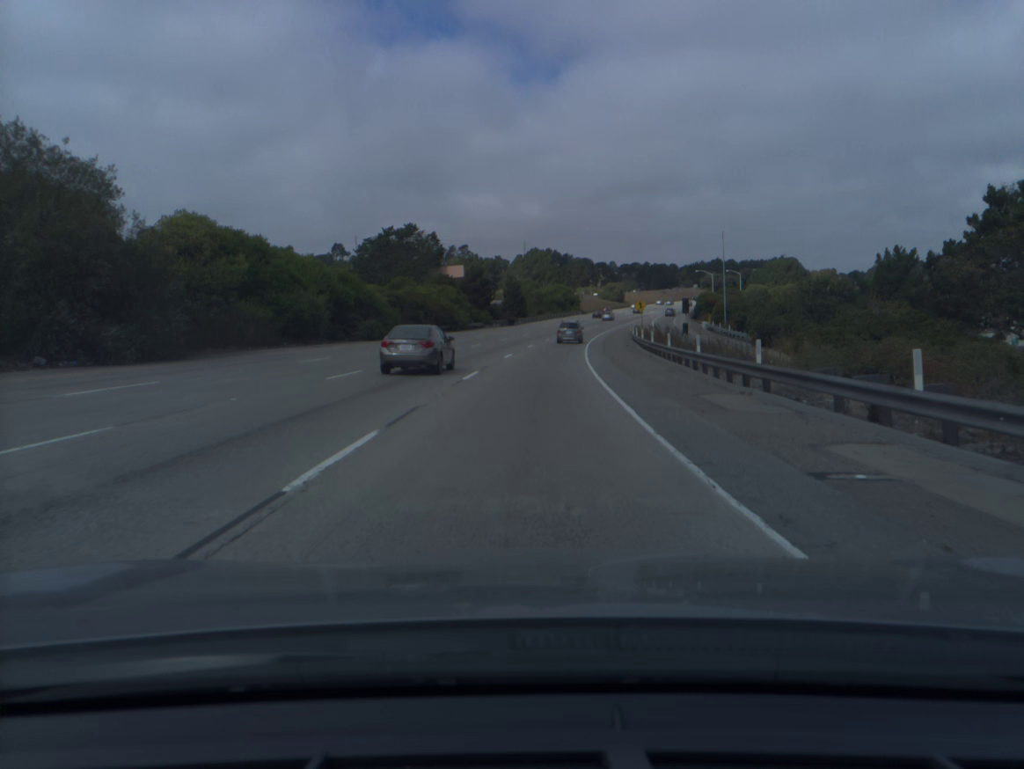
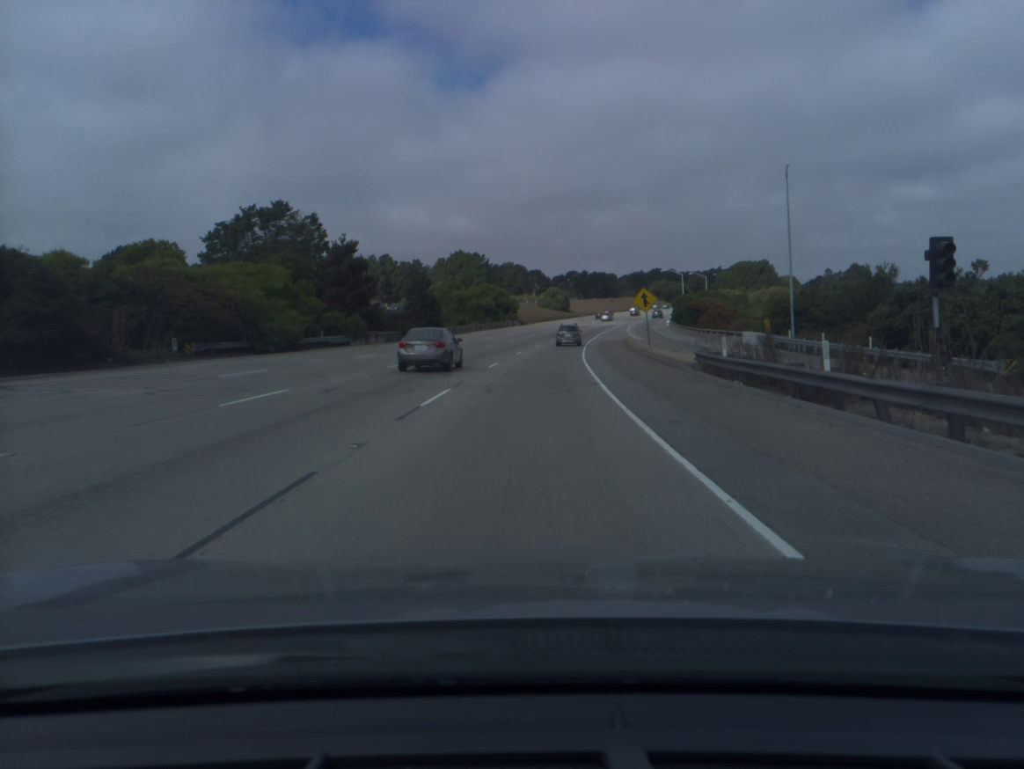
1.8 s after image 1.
(+2.2, +50.0) m; +5°
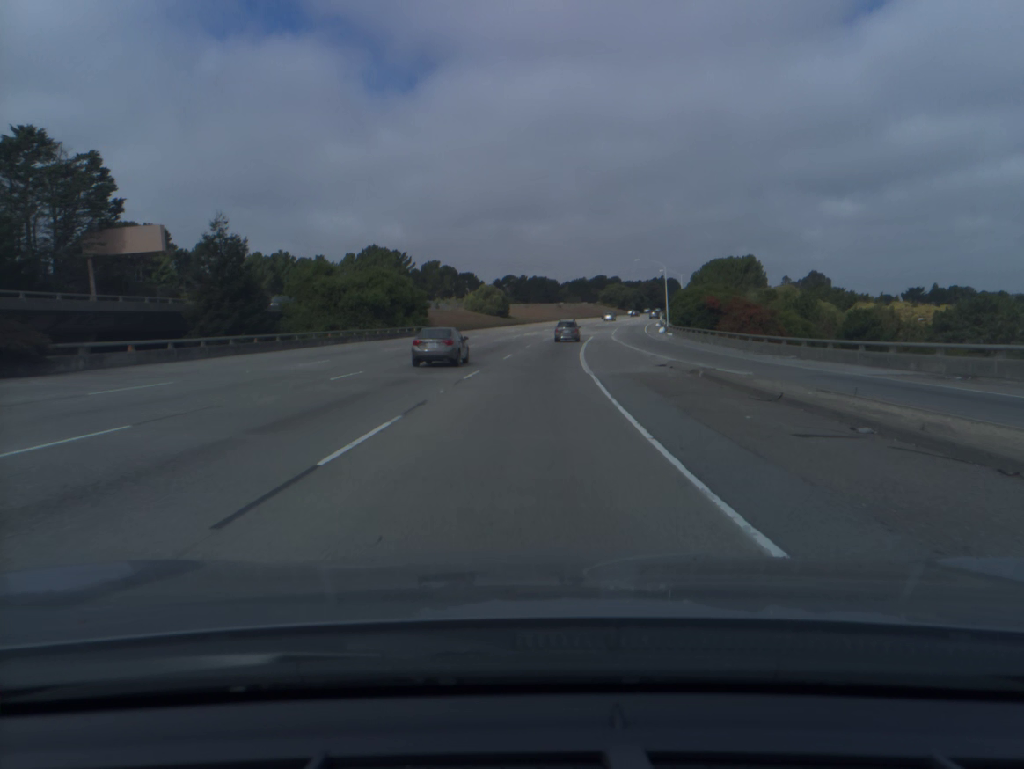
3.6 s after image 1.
(+2.0, +49.9) m; +5°
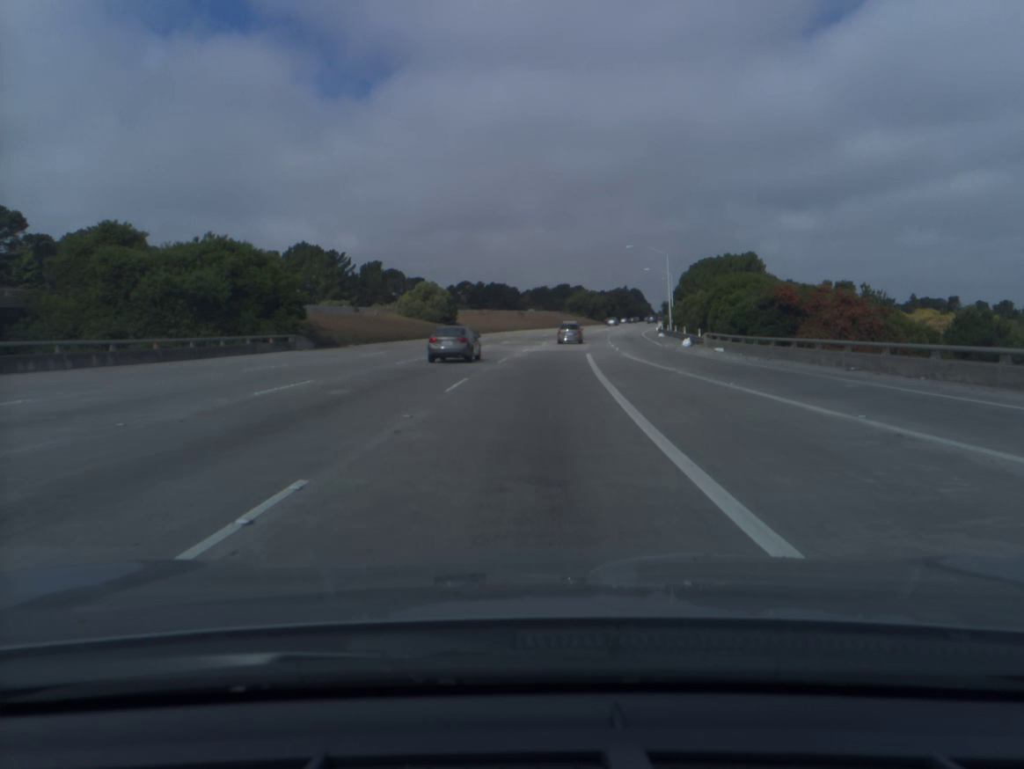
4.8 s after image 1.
(+0.8, +33.5) m; +3°
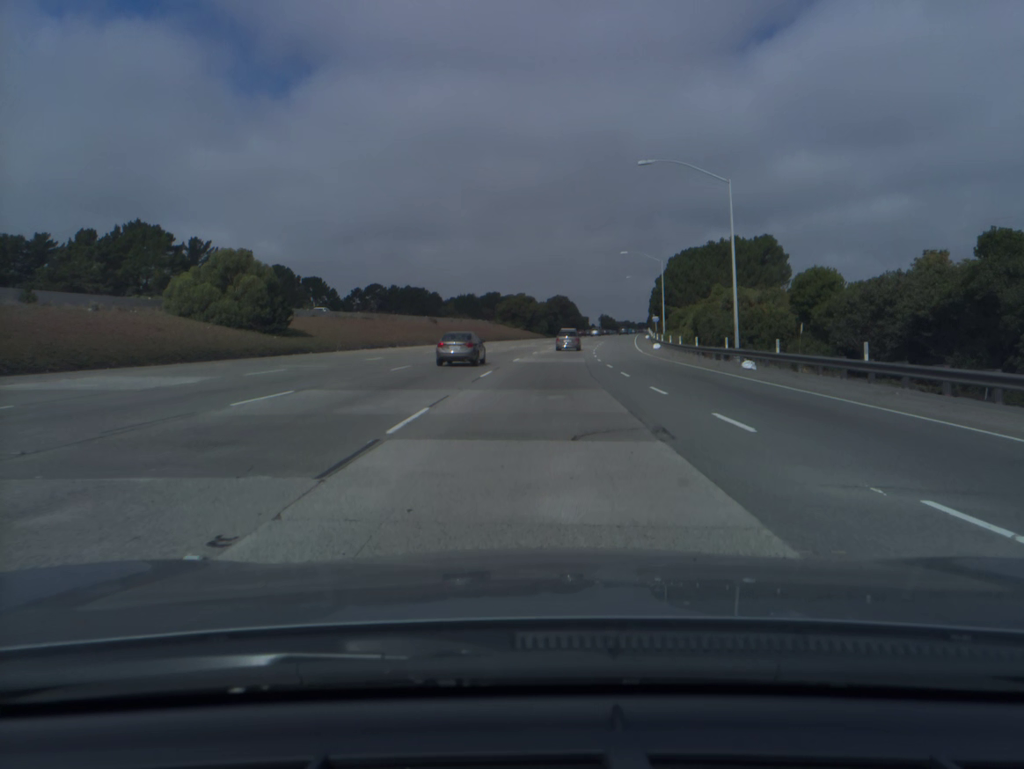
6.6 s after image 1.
(+2.2, +50.2) m; +5°
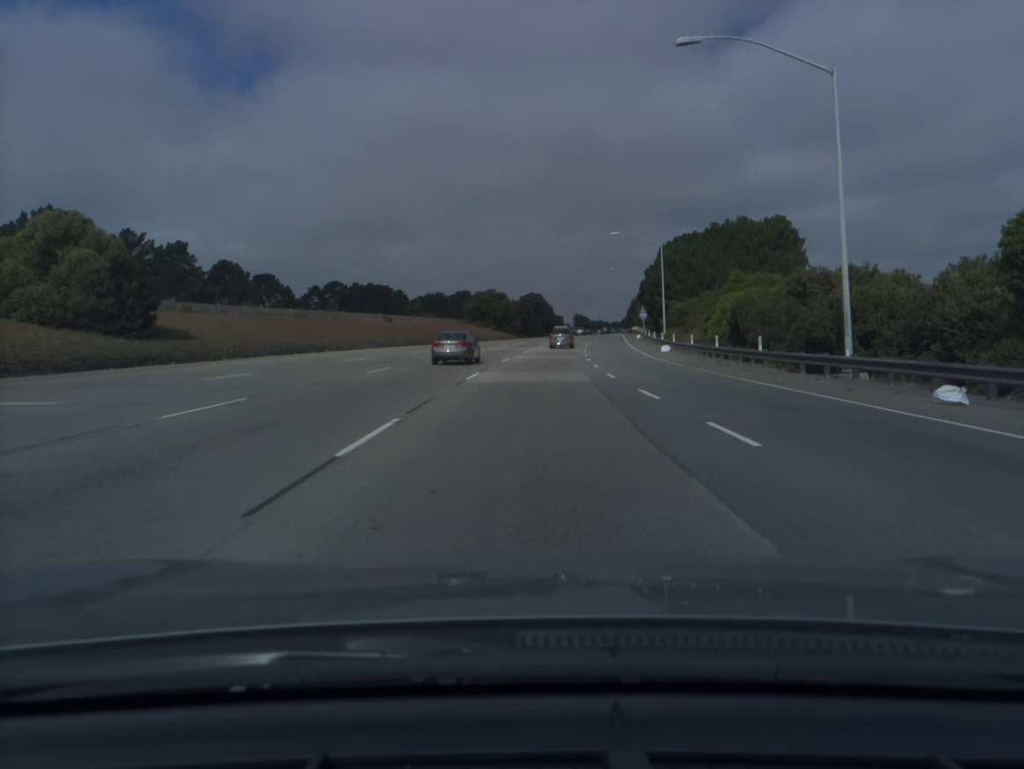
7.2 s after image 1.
(+0.3, +16.7) m; +2°
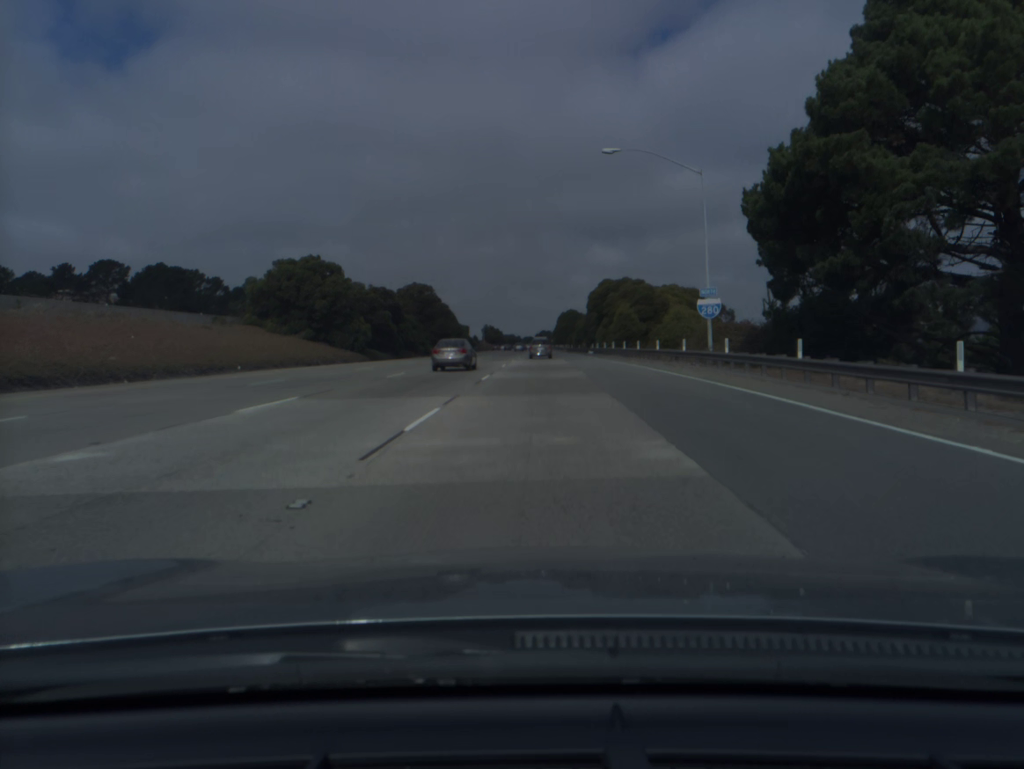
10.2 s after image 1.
(+5.0, +83.9) m; +7°
